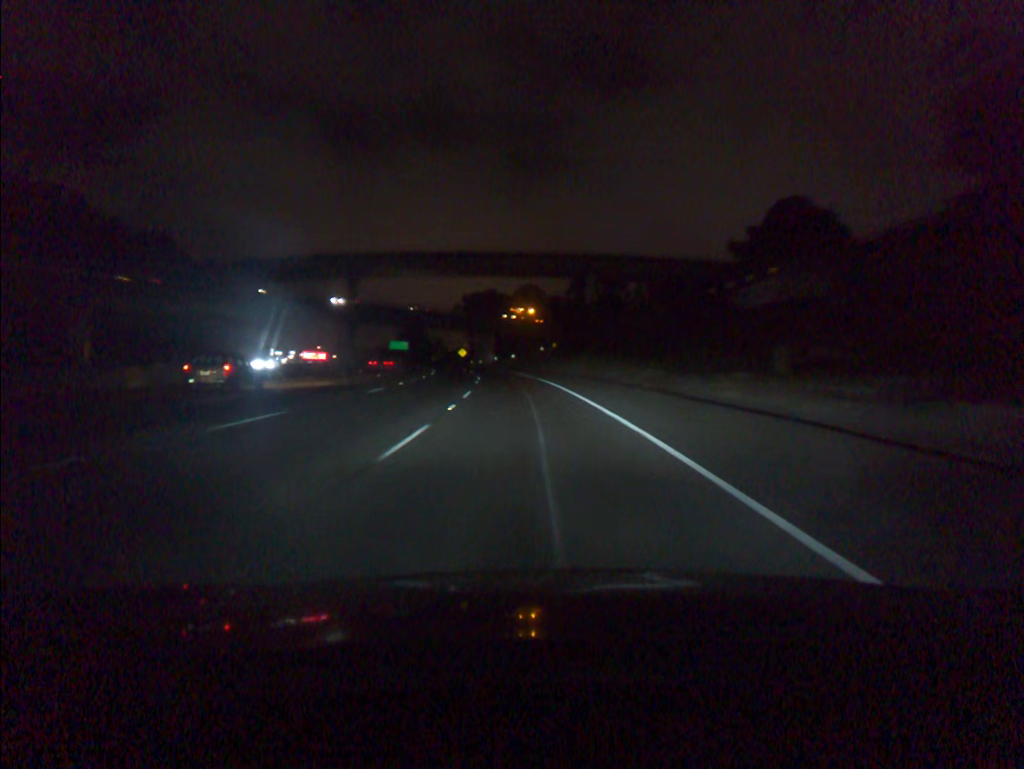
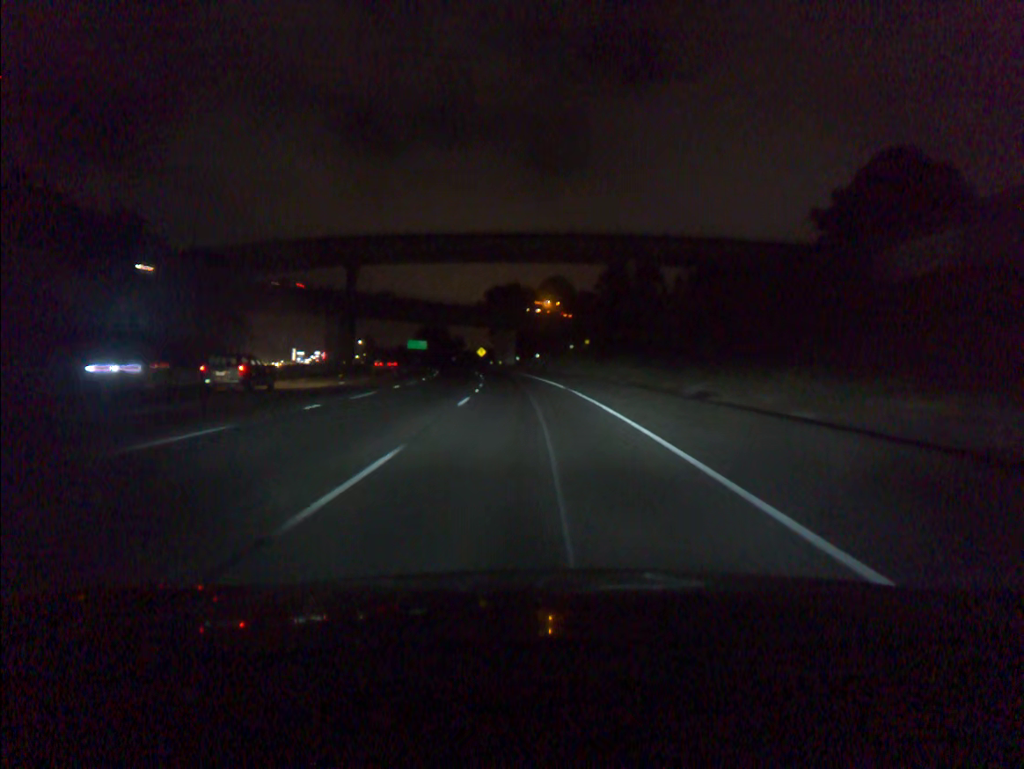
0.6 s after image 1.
(-0.3, +18.4) m; -2°
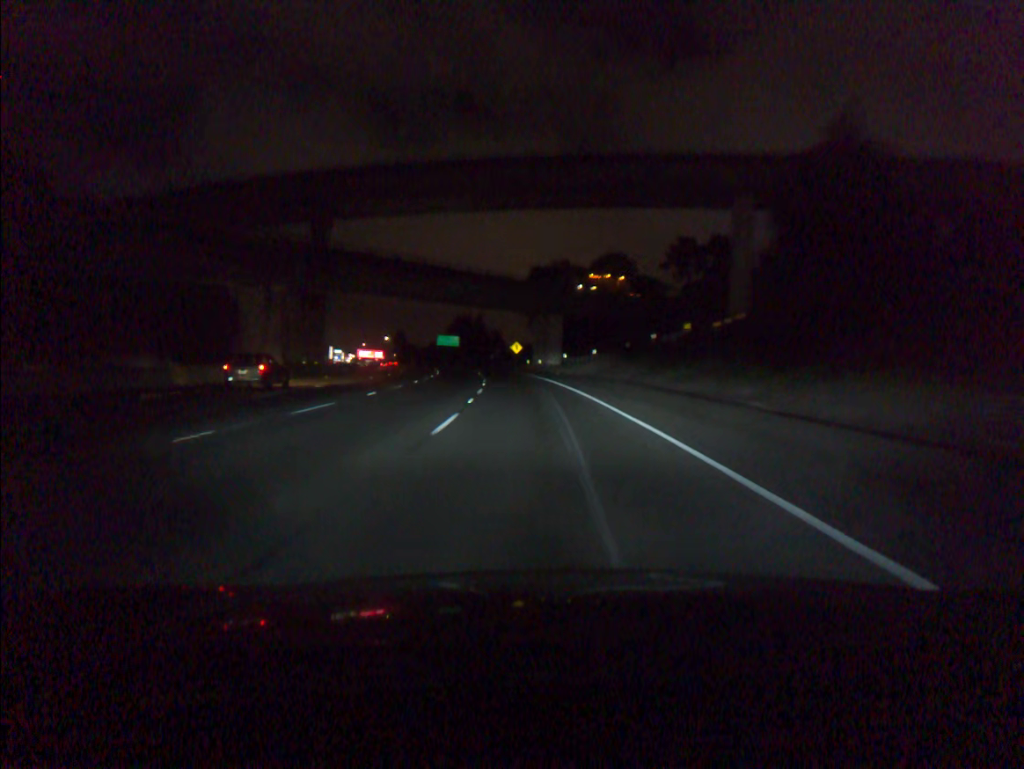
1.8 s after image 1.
(-1.1, +36.8) m; -3°
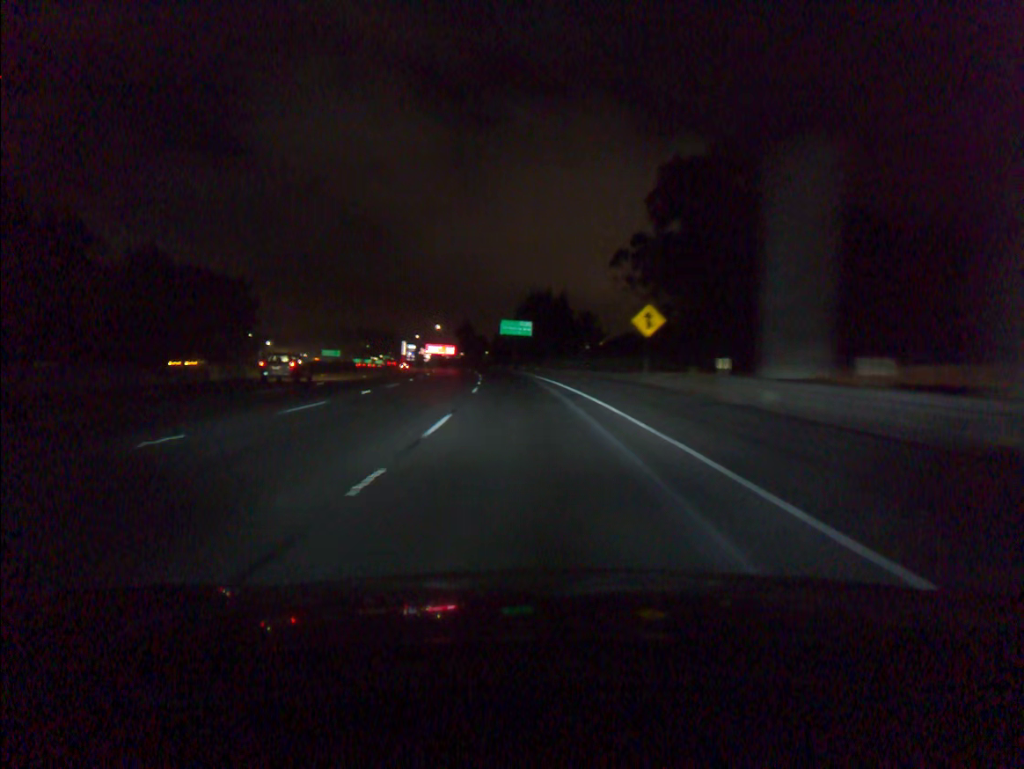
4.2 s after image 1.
(-4.1, +73.6) m; -6°
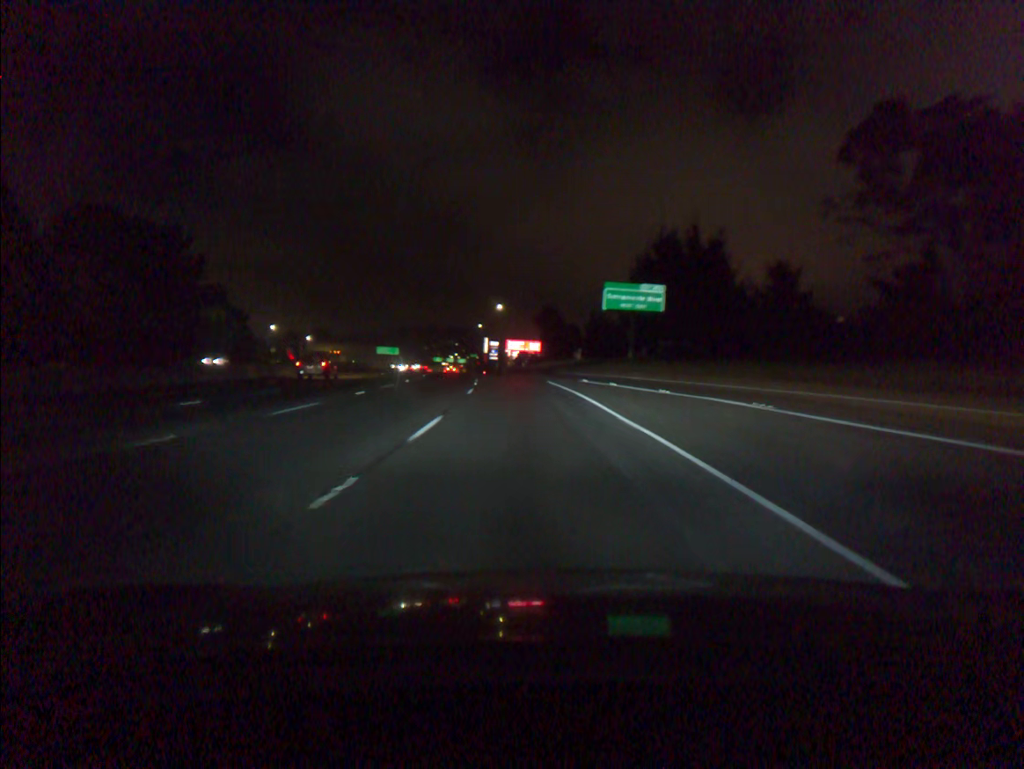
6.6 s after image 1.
(-4.4, +73.6) m; -7°
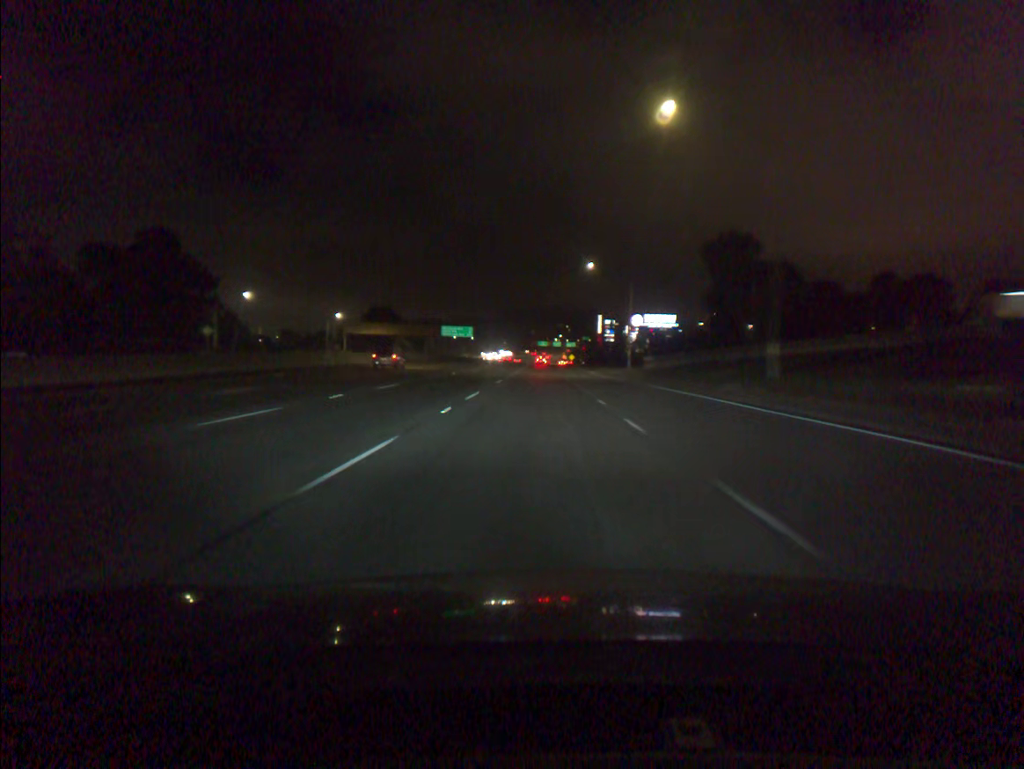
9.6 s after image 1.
(-6.8, +92.0) m; -8°
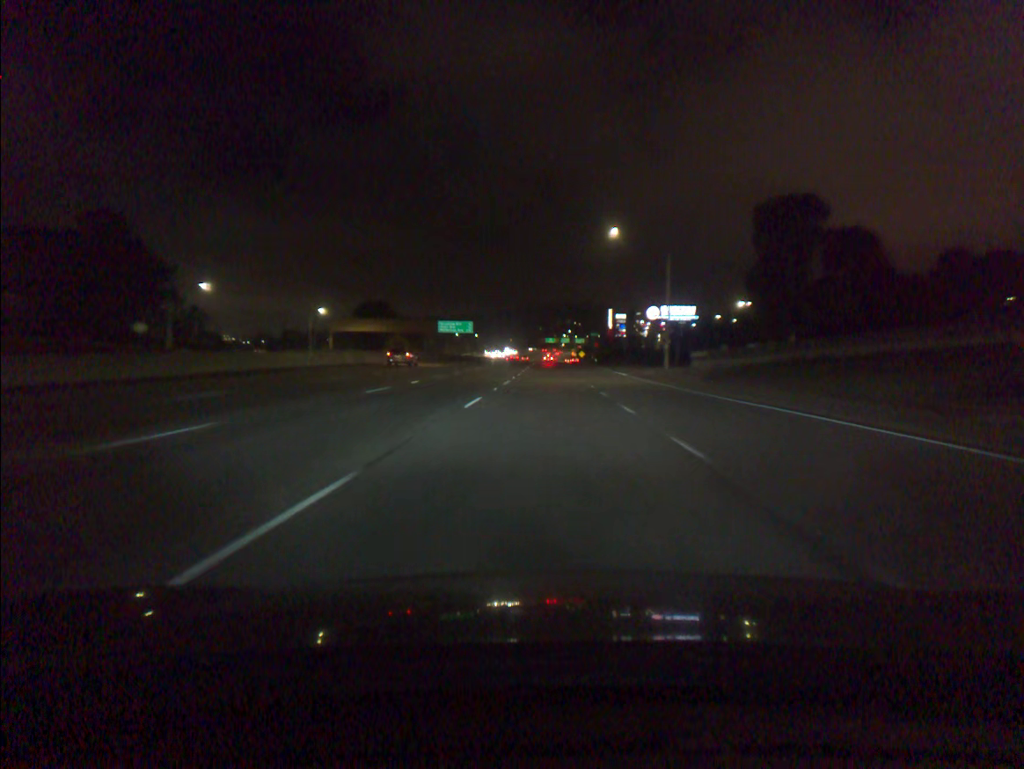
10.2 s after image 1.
(-0.1, +18.5) m; -1°
